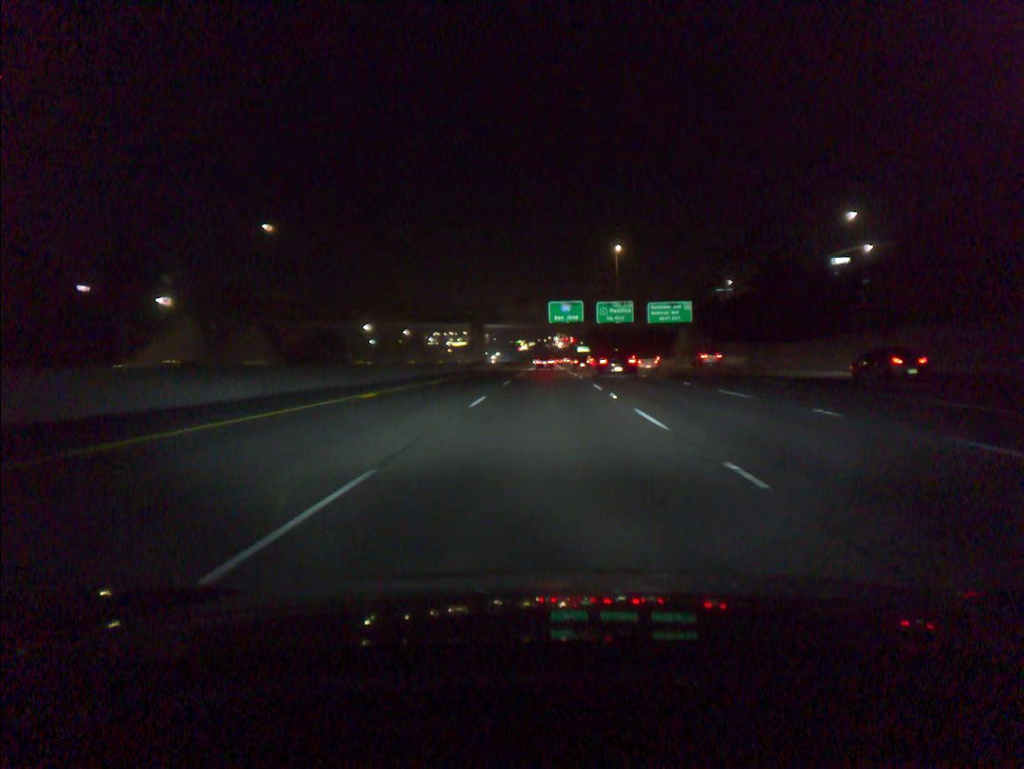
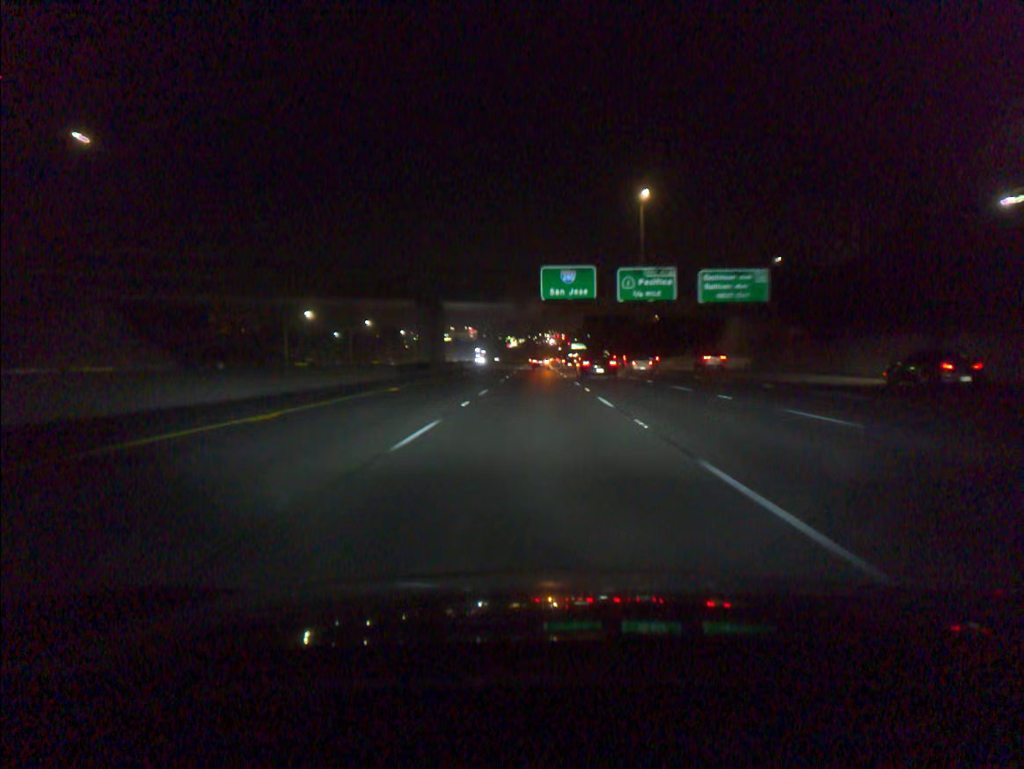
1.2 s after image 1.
(+0.4, +37.3) m; +1°
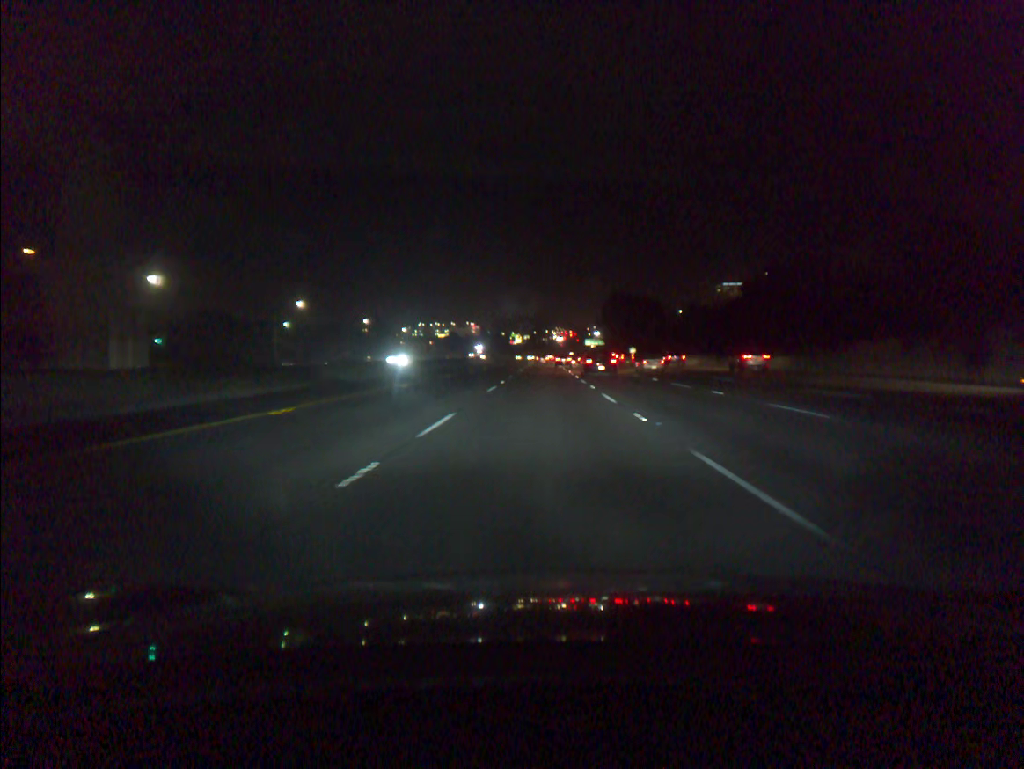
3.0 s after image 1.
(-0.3, +57.7) m; 0°
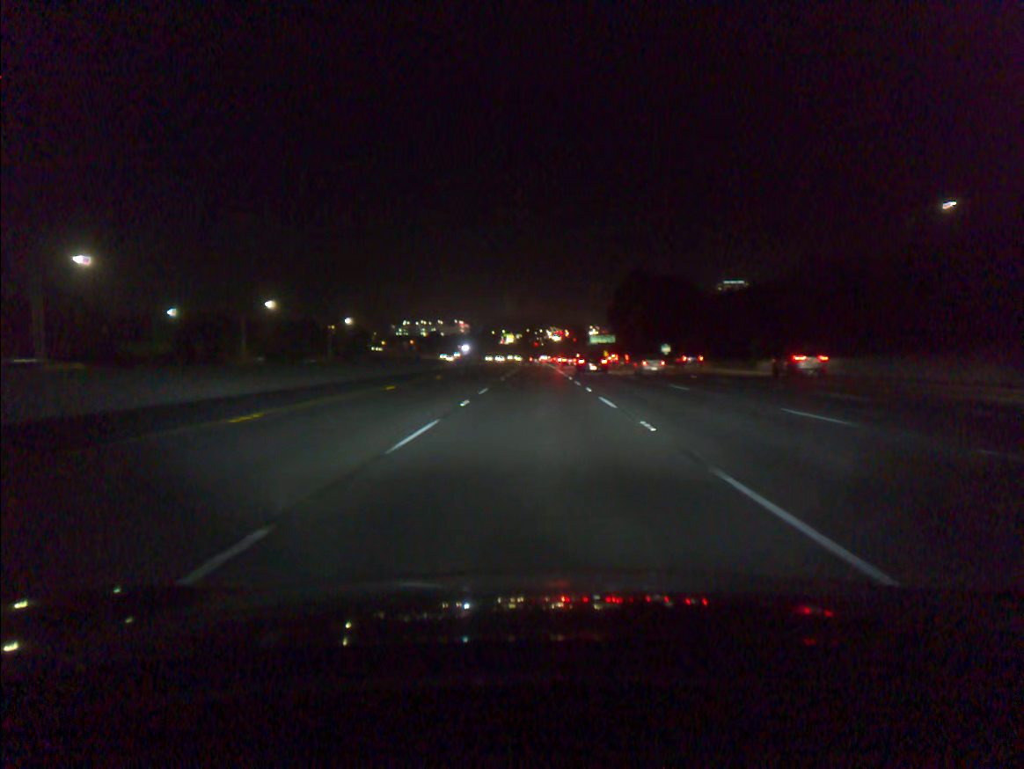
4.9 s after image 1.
(+0.3, +59.9) m; 0°
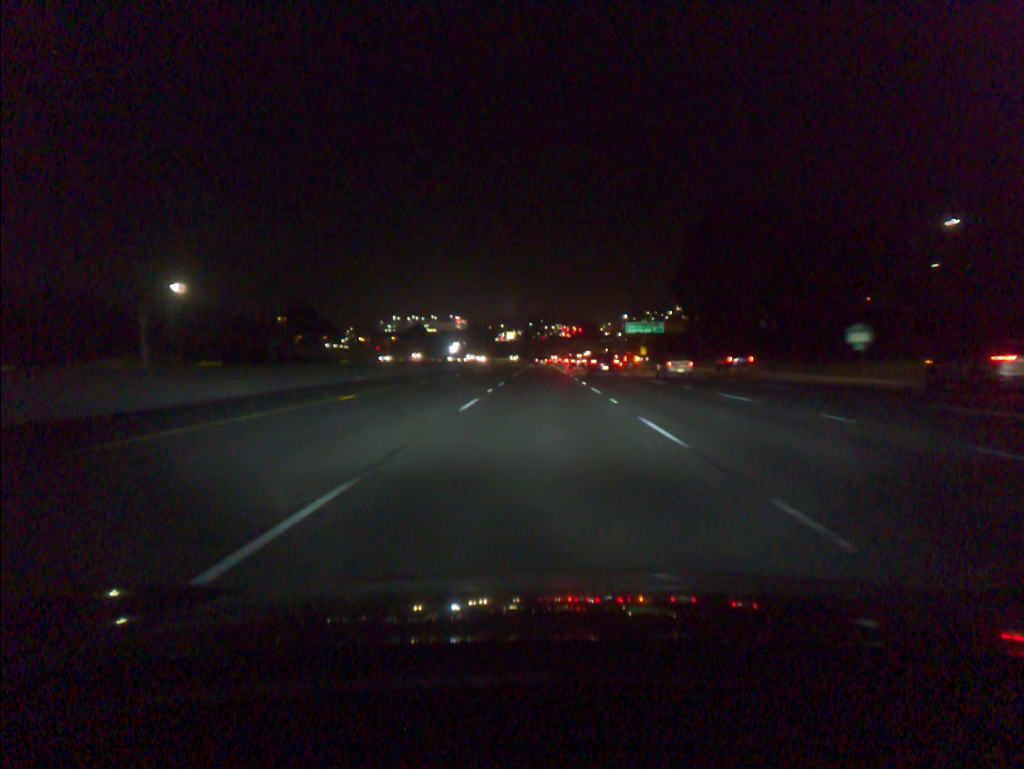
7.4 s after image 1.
(-0.4, +80.5) m; 0°
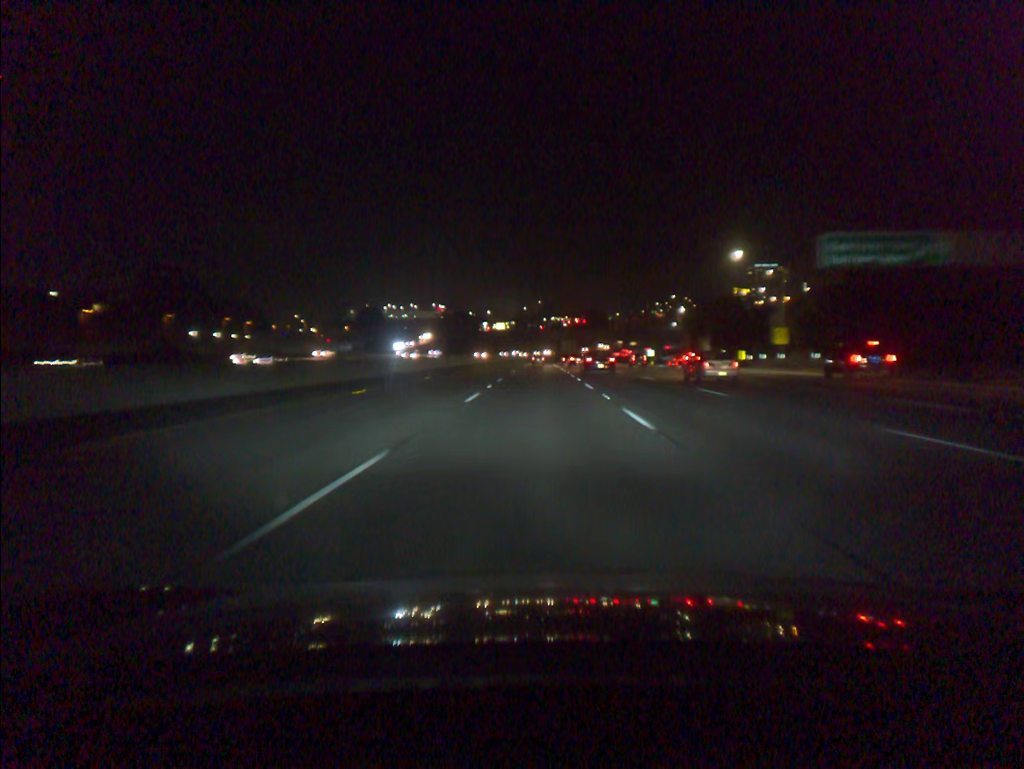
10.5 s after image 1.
(+0.2, +100.3) m; 0°
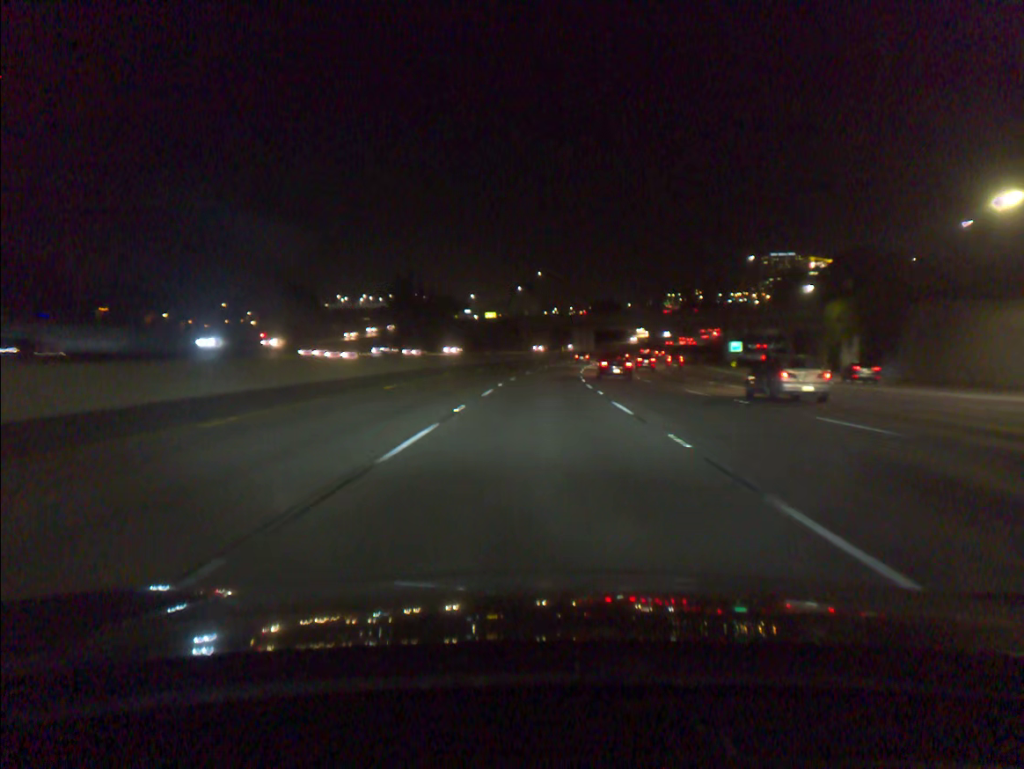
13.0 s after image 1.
(-0.1, +83.8) m; 0°
